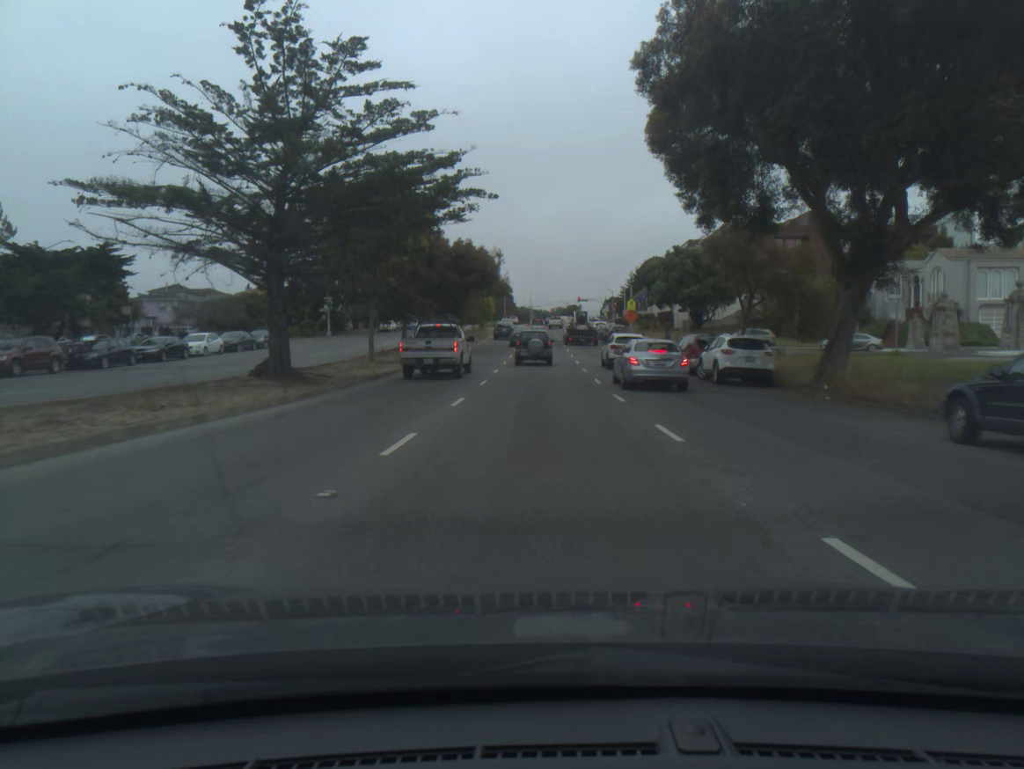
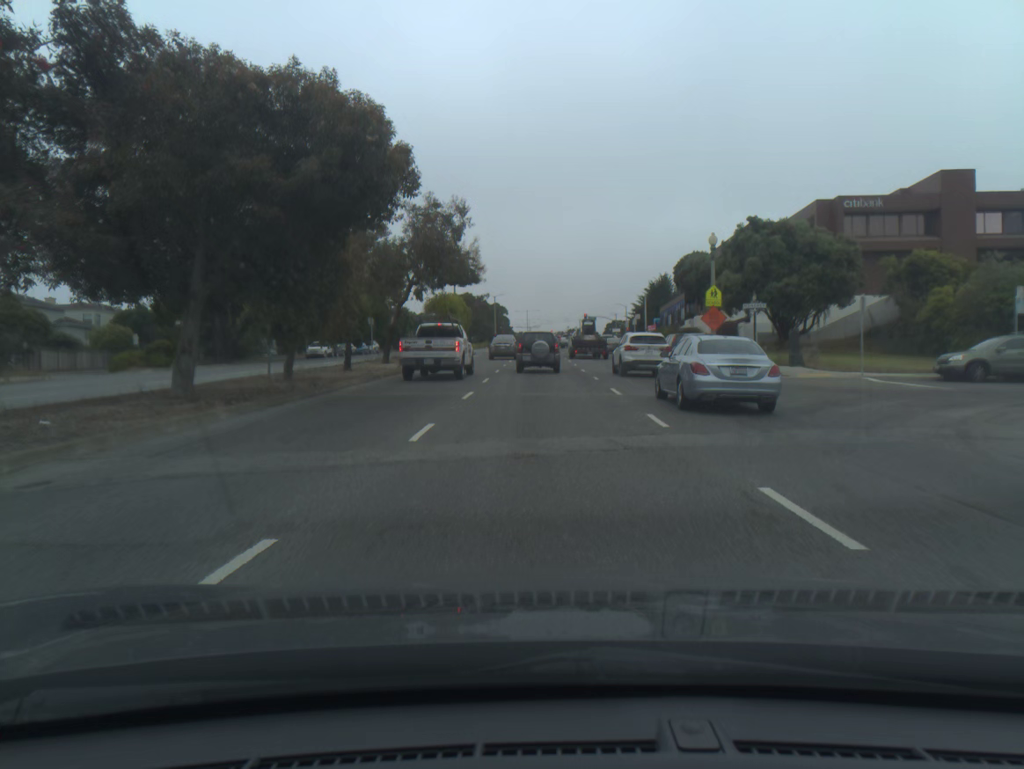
(0.0, +35.0) m; 0°
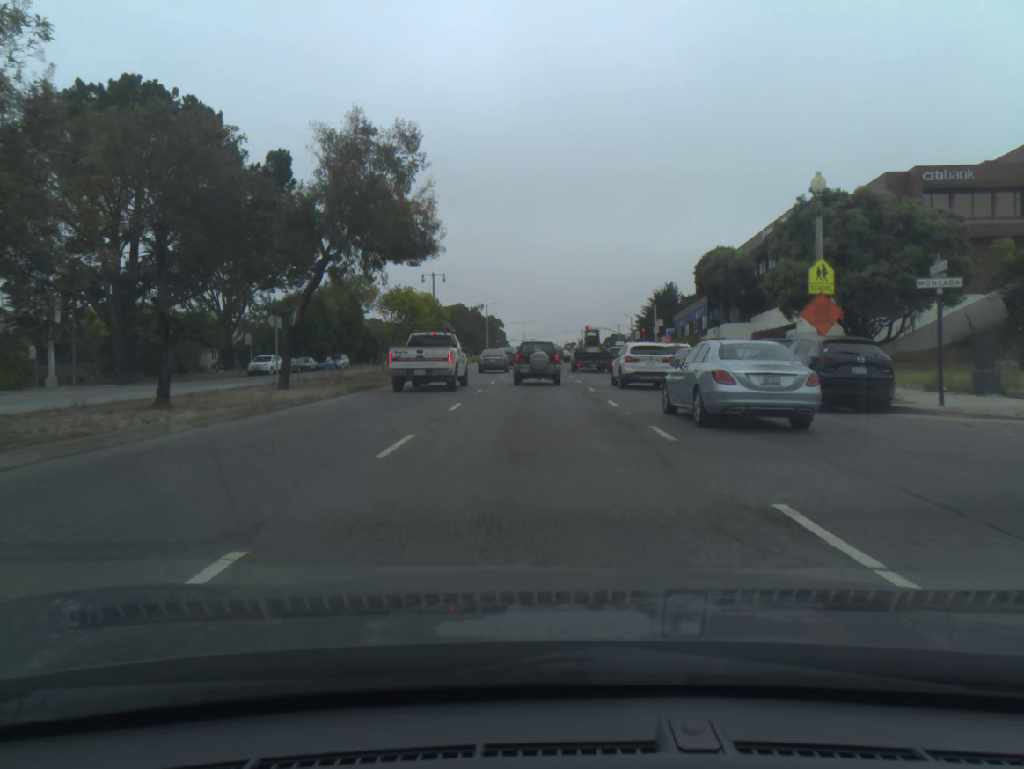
(0.0, +15.3) m; 0°
